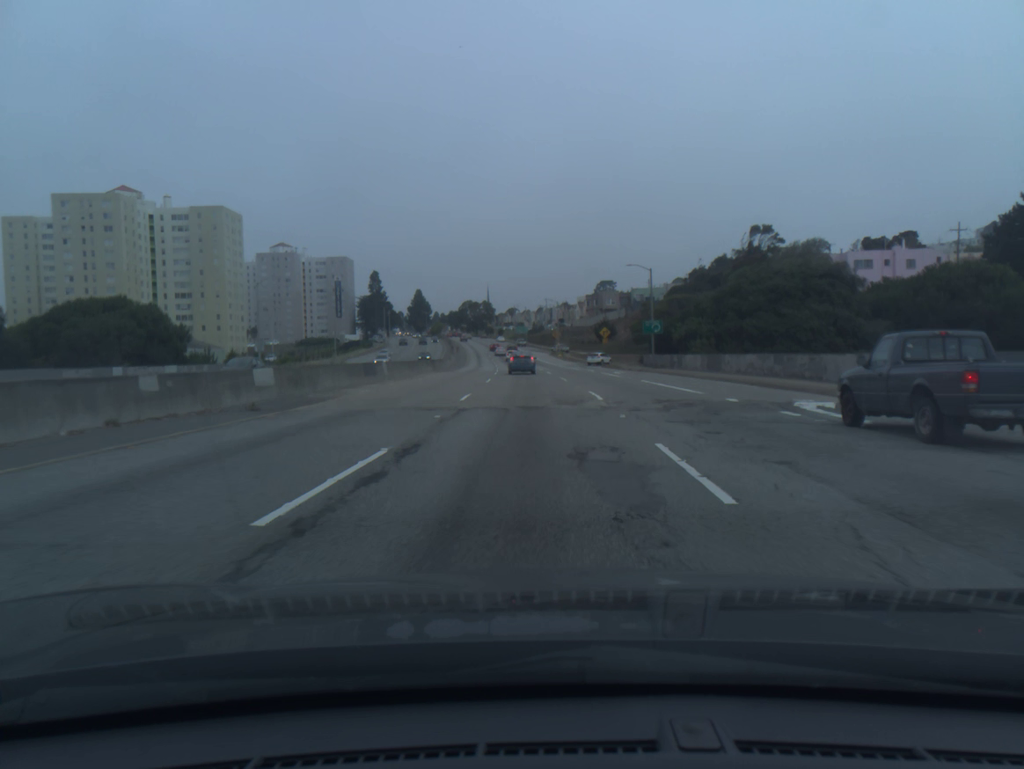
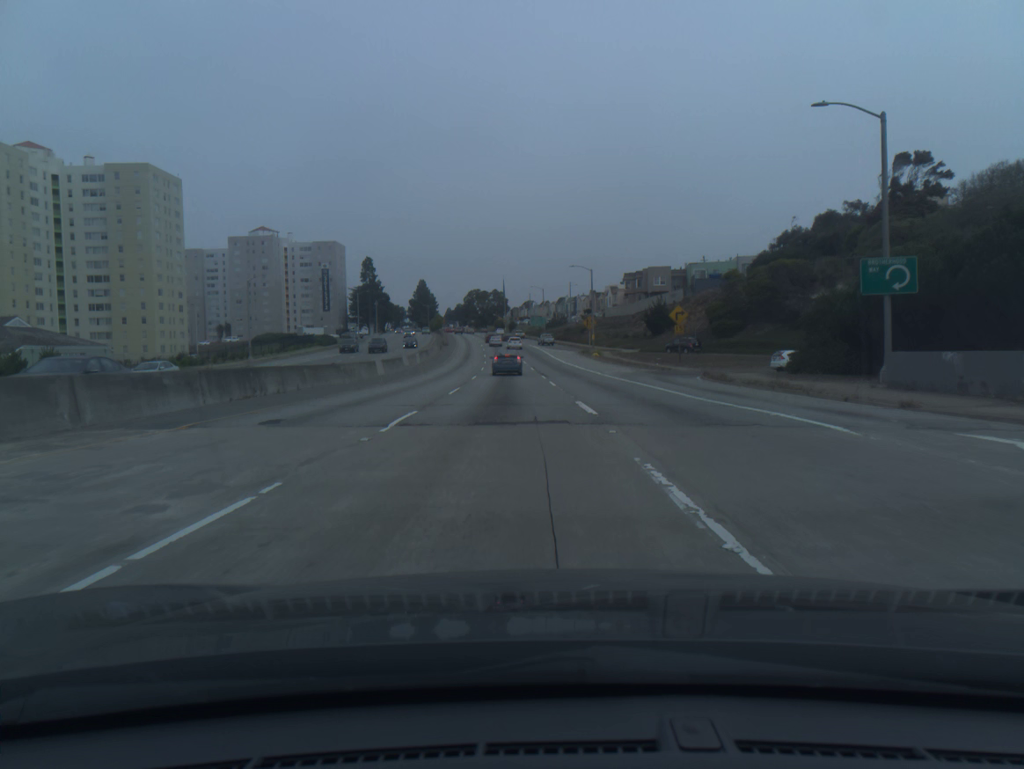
(-0.5, +47.3) m; -1°
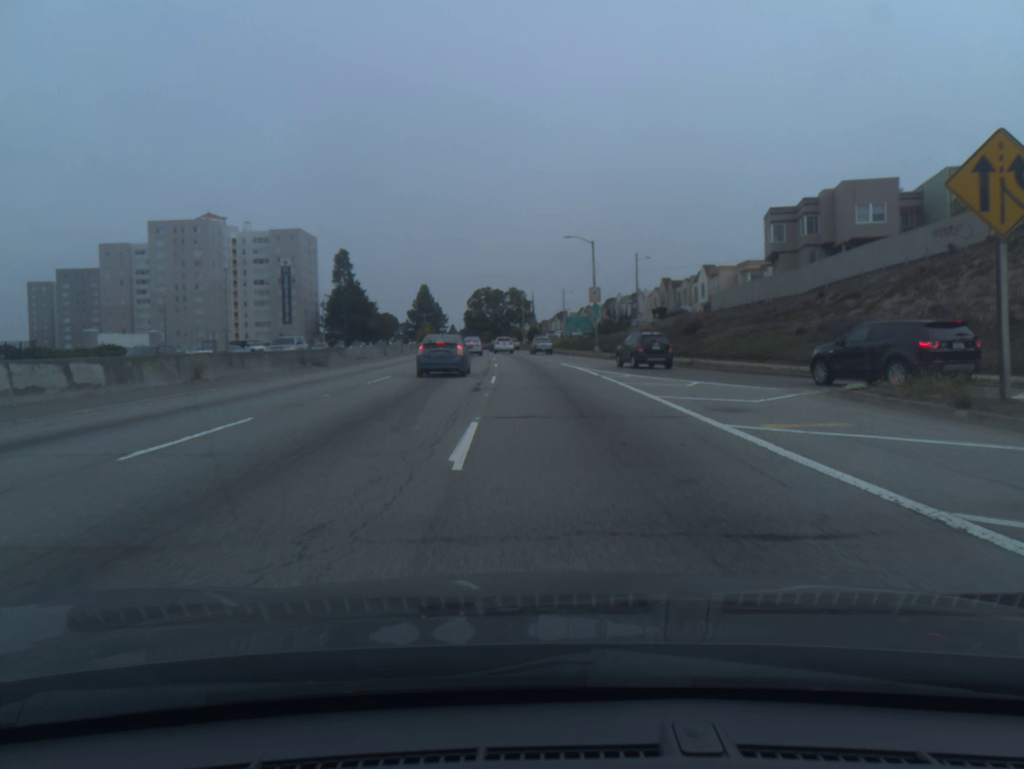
(-1.2, +75.6) m; -2°
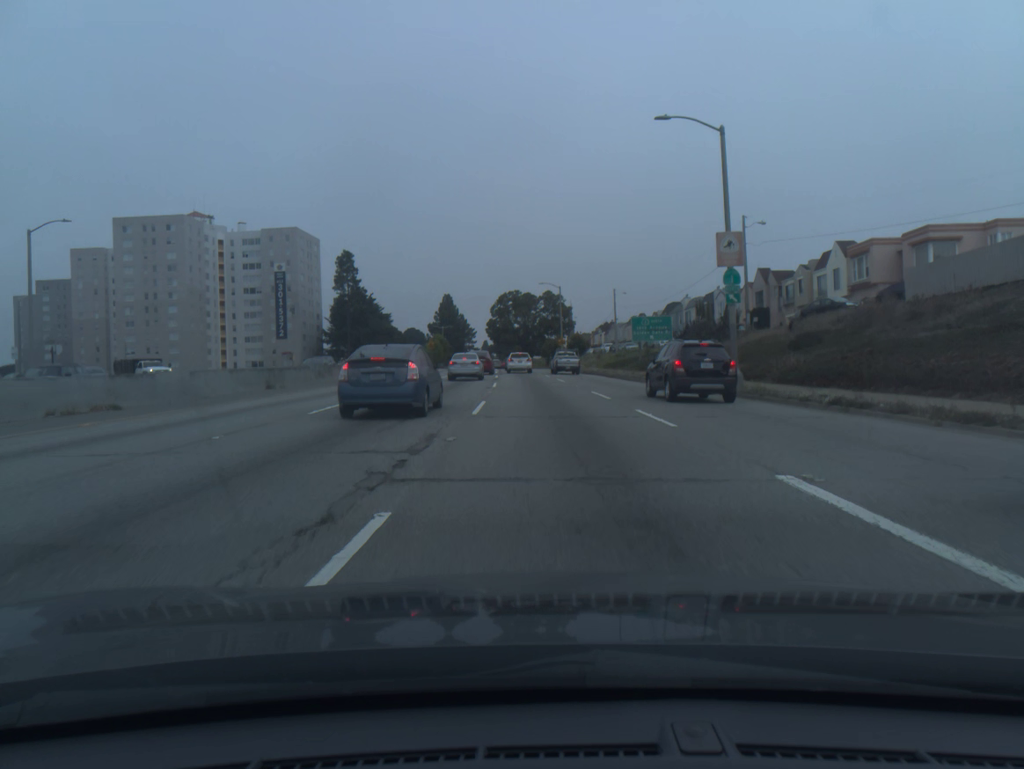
(-0.9, +36.4) m; -3°
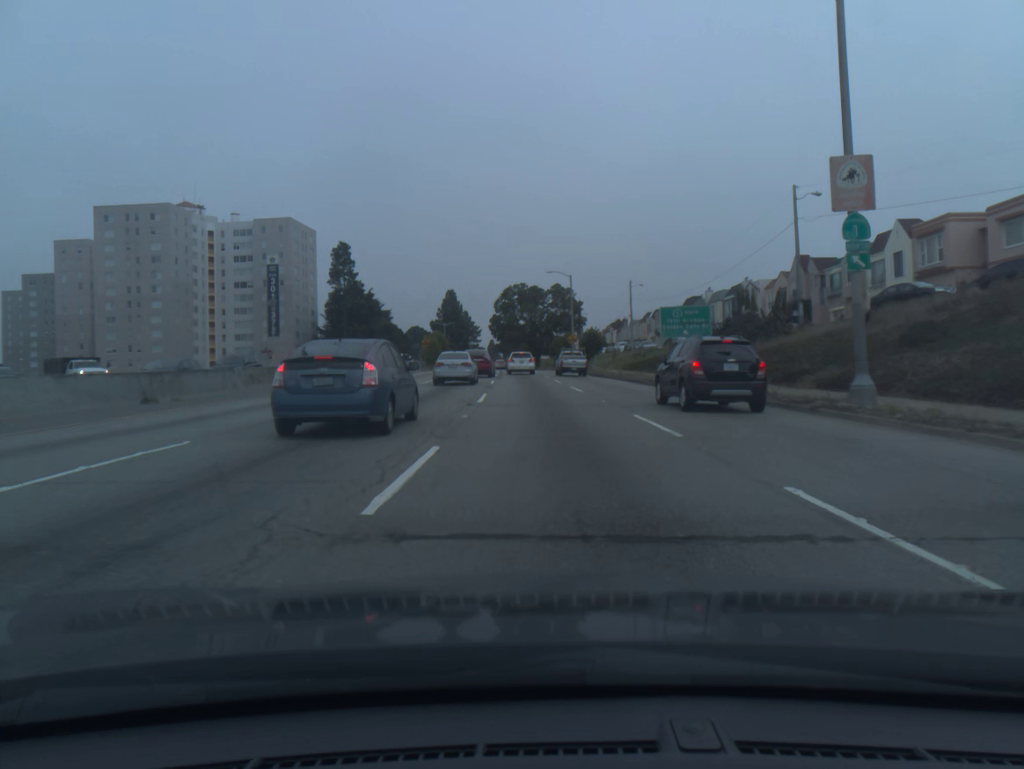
(0.0, +10.4) m; -1°
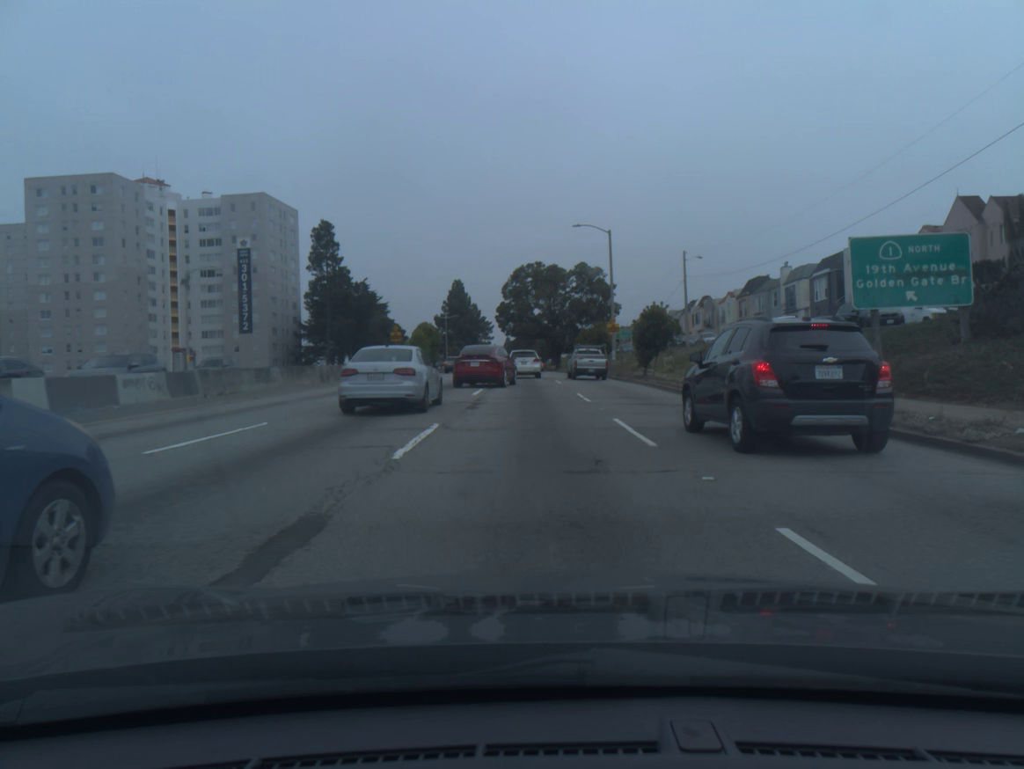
(-0.3, +26.5) m; -1°
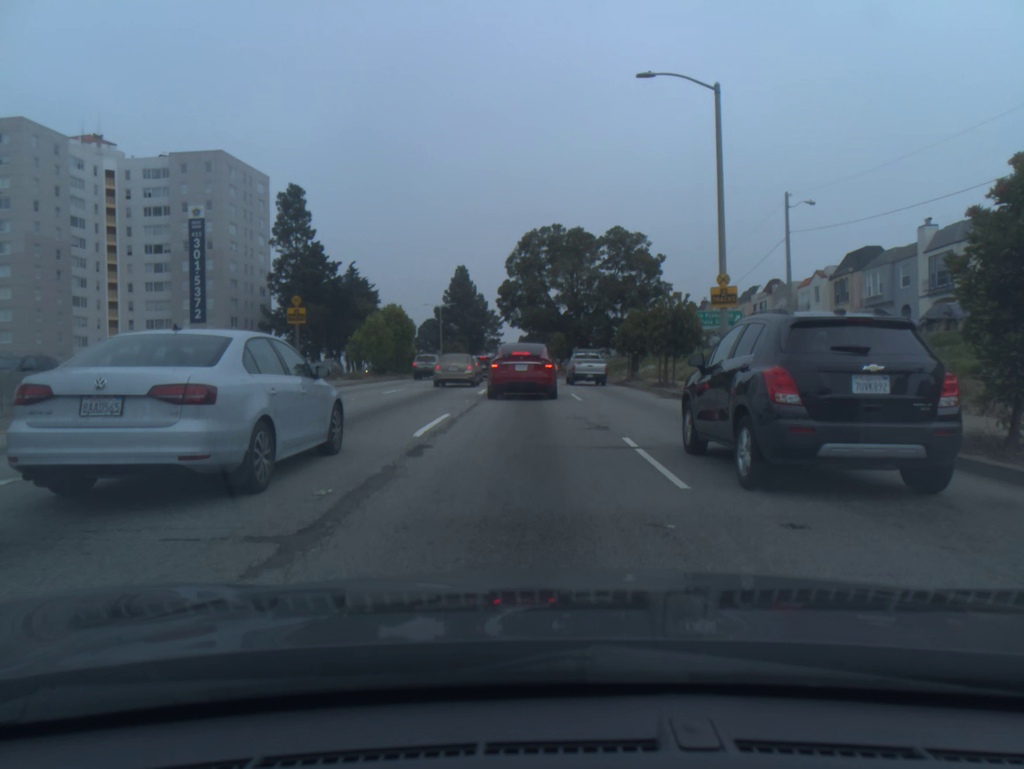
(-0.3, +27.4) m; -1°
